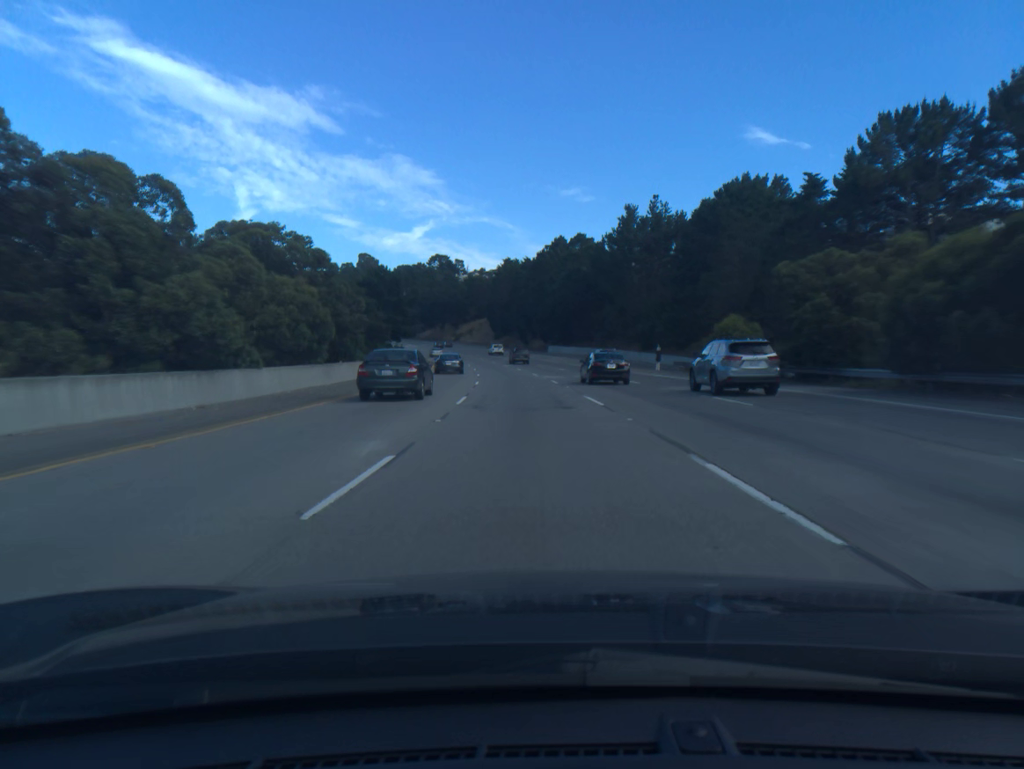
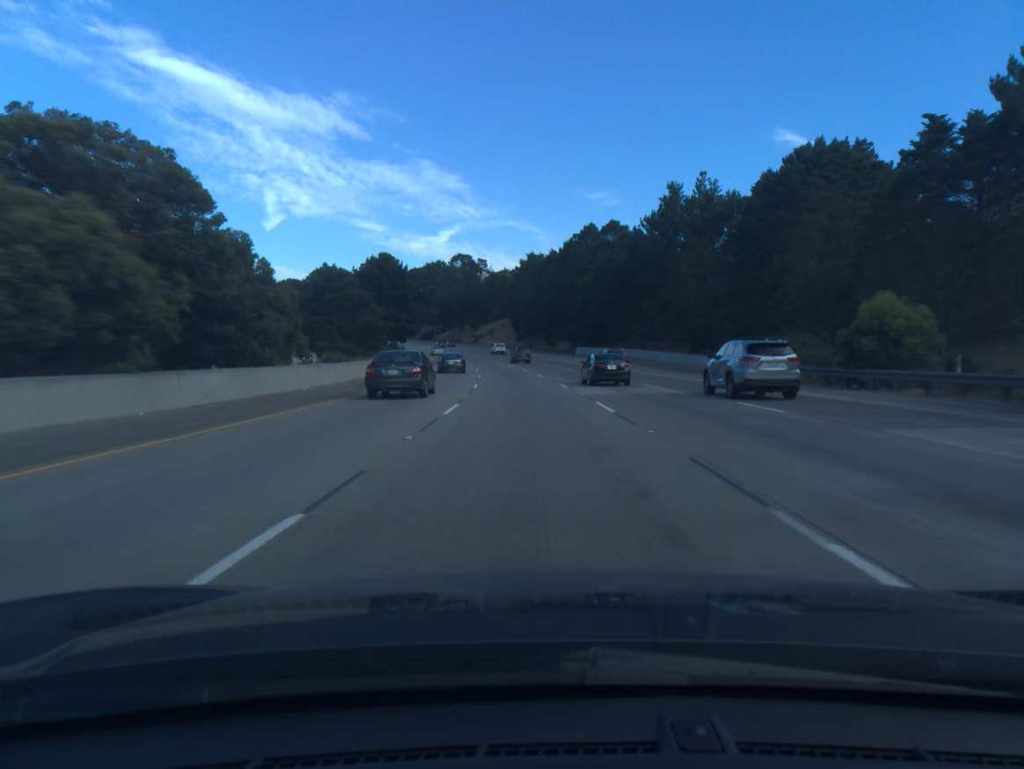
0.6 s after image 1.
(-0.3, +18.3) m; -2°
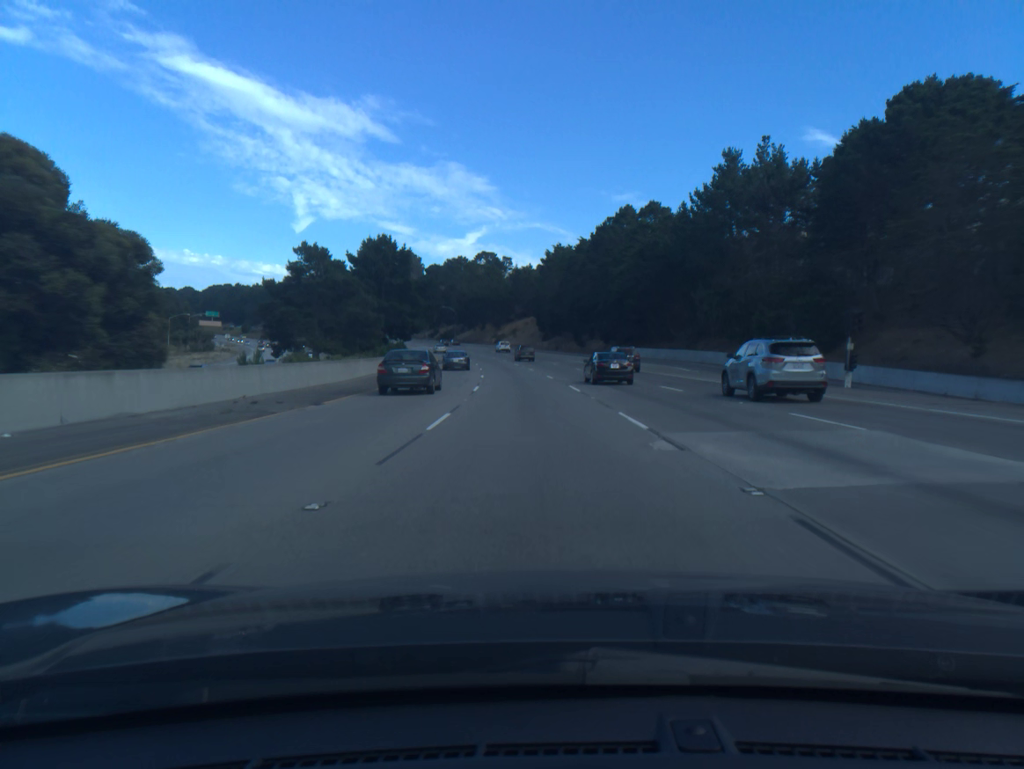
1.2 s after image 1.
(-0.3, +18.3) m; -2°
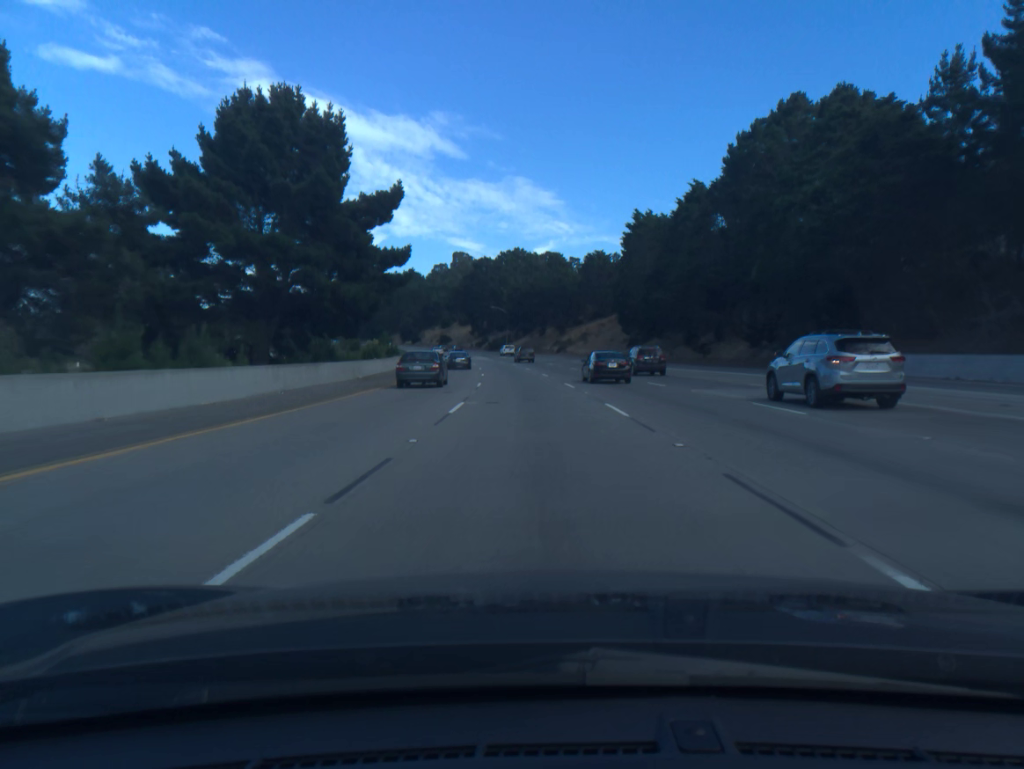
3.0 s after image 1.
(-2.4, +54.8) m; -5°
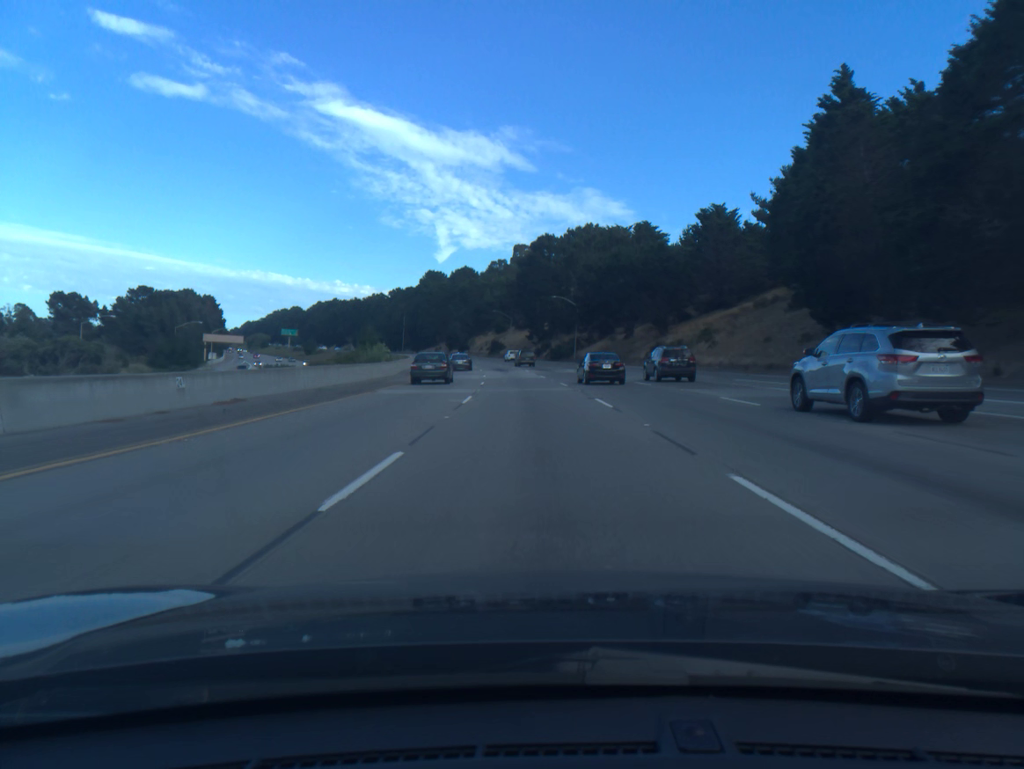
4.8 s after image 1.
(-2.3, +54.6) m; -5°
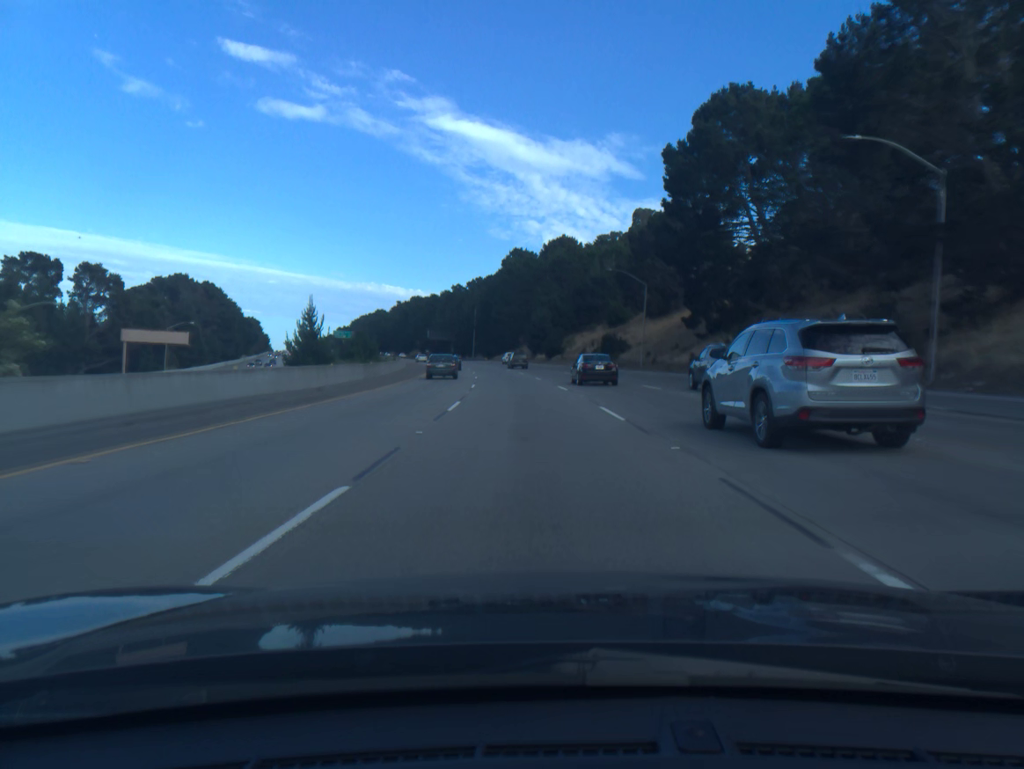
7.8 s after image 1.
(-6.2, +90.1) m; -8°
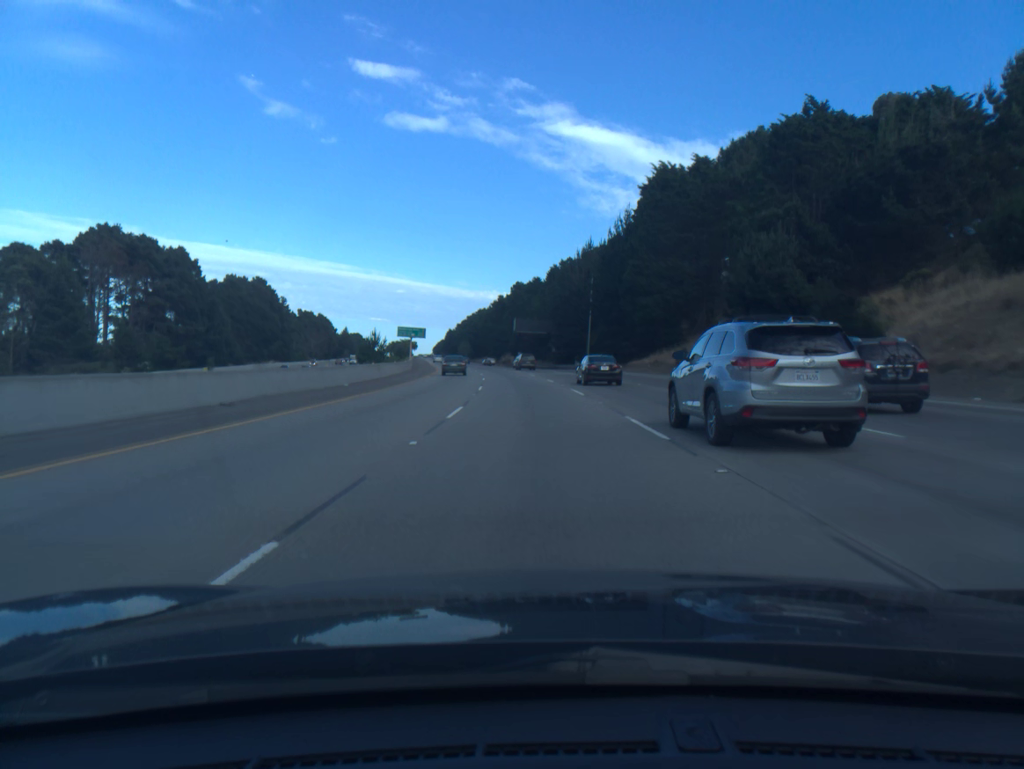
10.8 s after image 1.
(-7.0, +90.3) m; -9°
